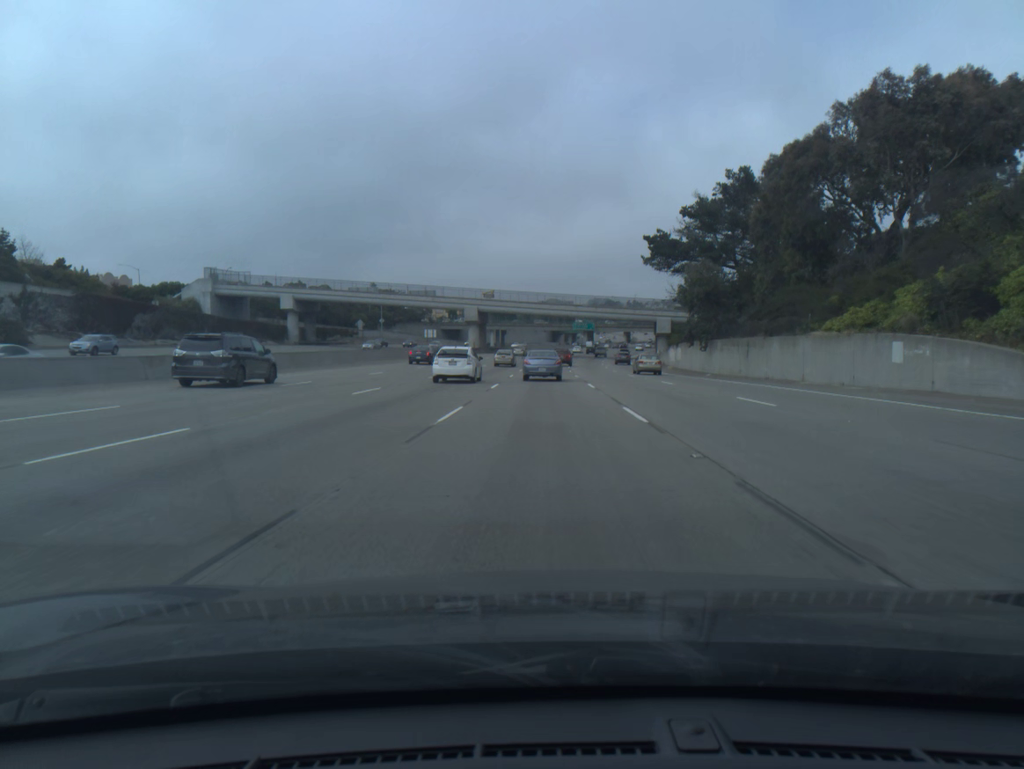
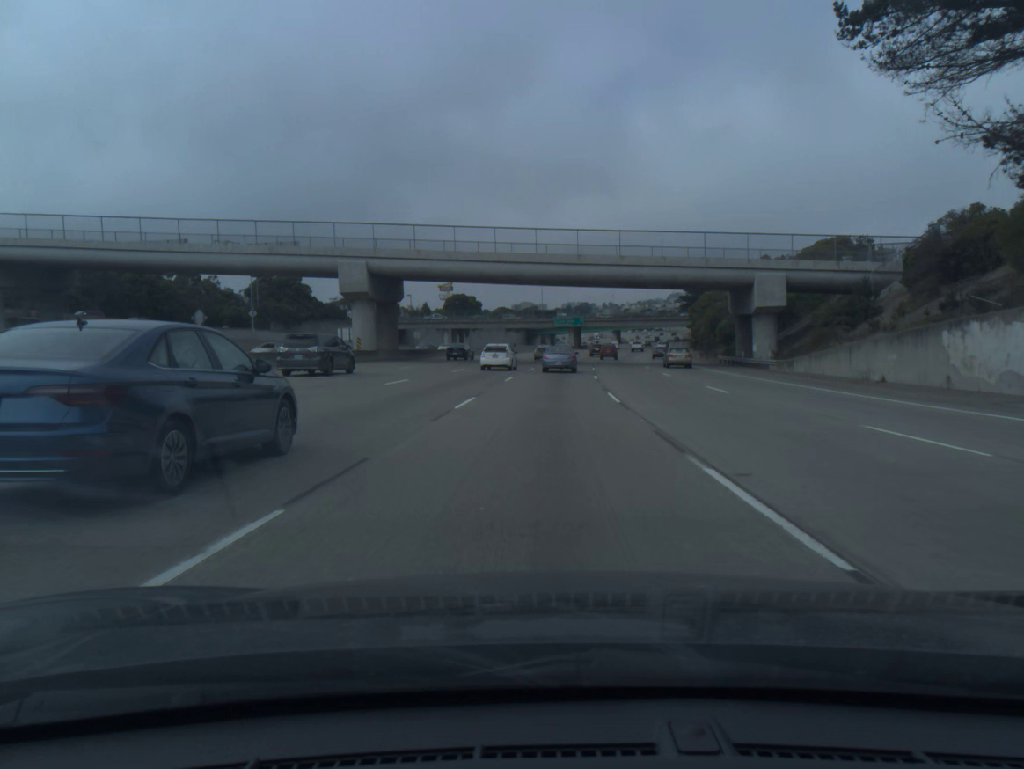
(+0.6, +67.7) m; +2°
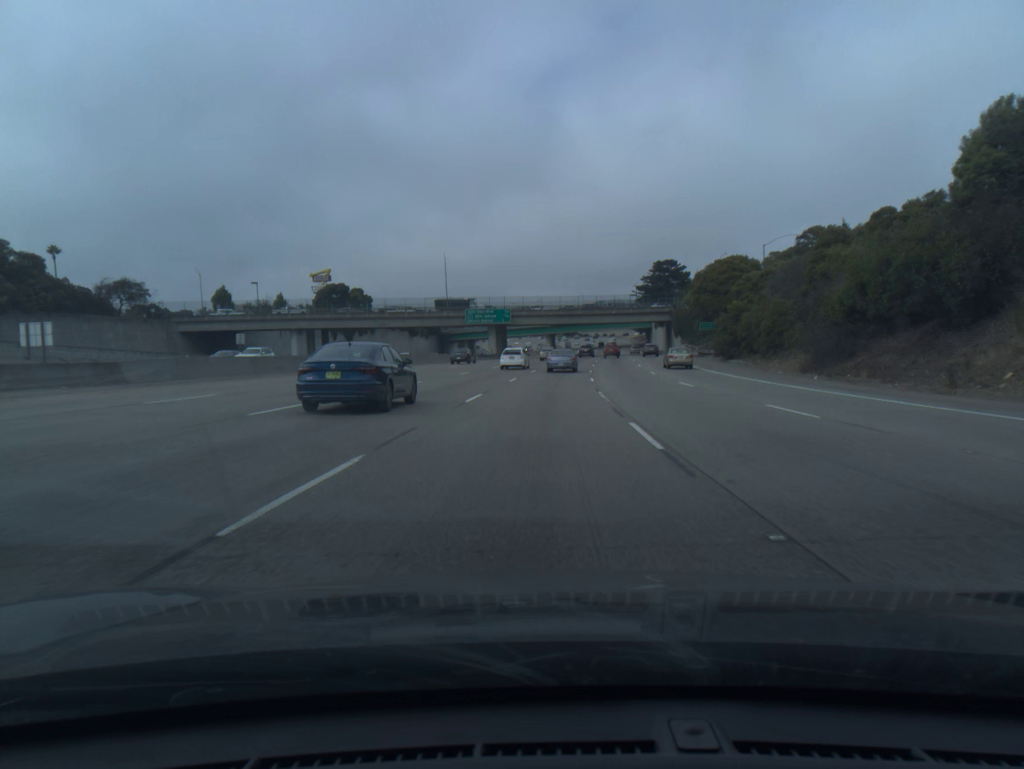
(+3.1, +67.7) m; +5°
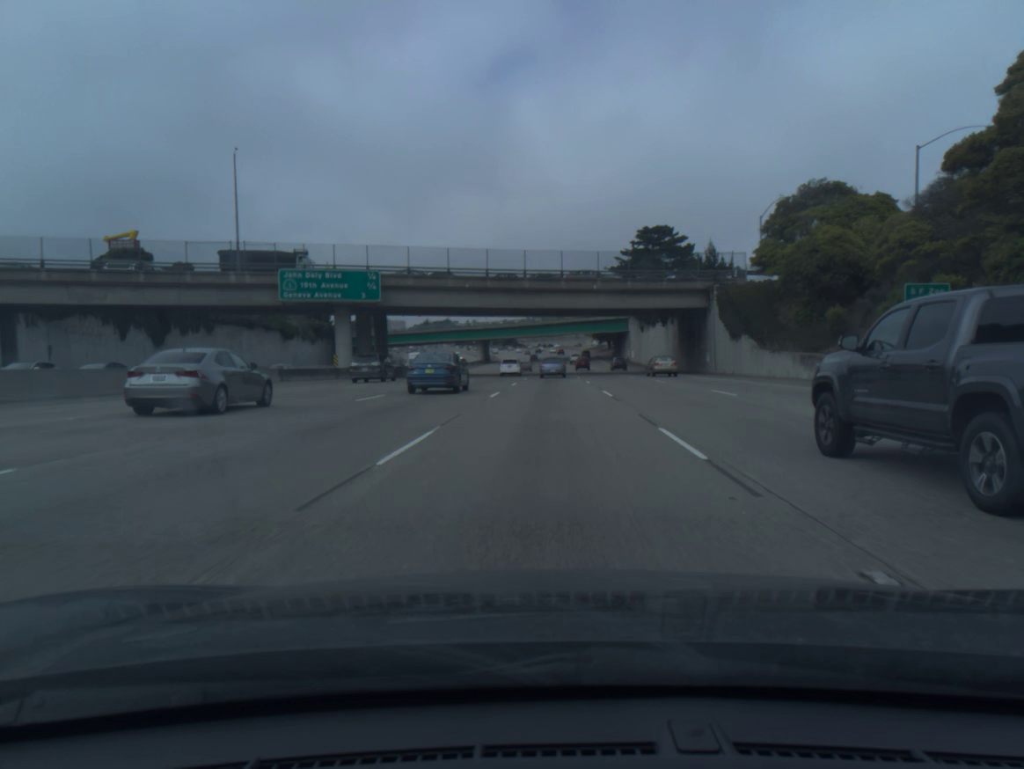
(+2.8, +67.8) m; +4°
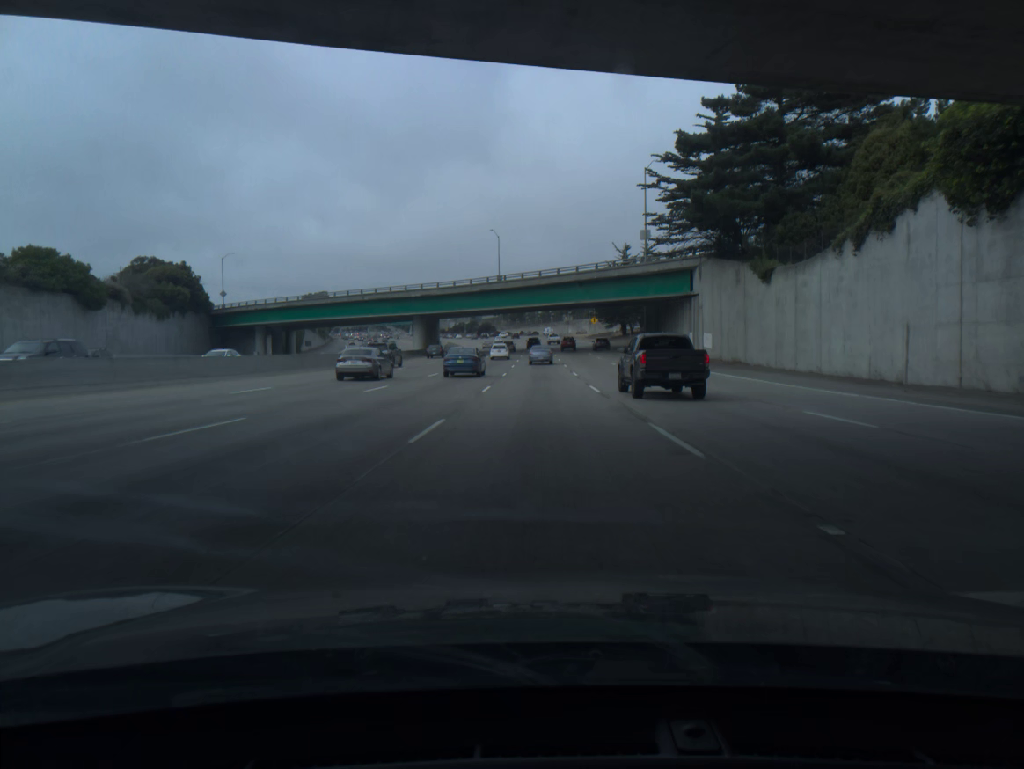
(+1.0, +68.7) m; +1°
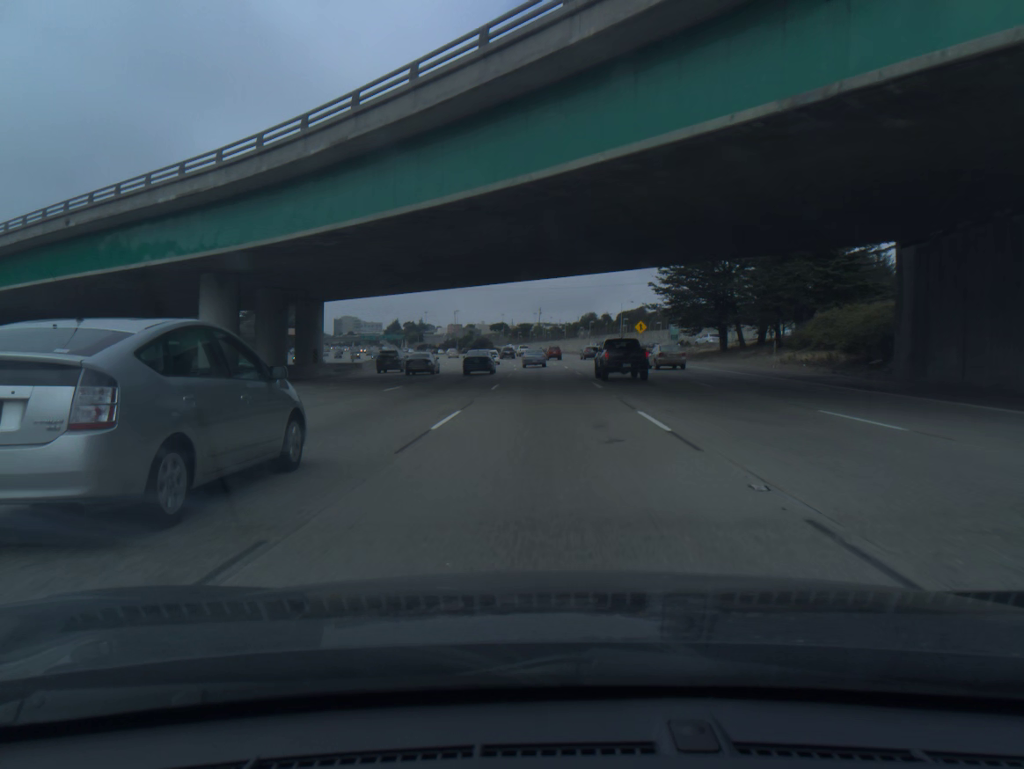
(-0.3, +69.6) m; -1°
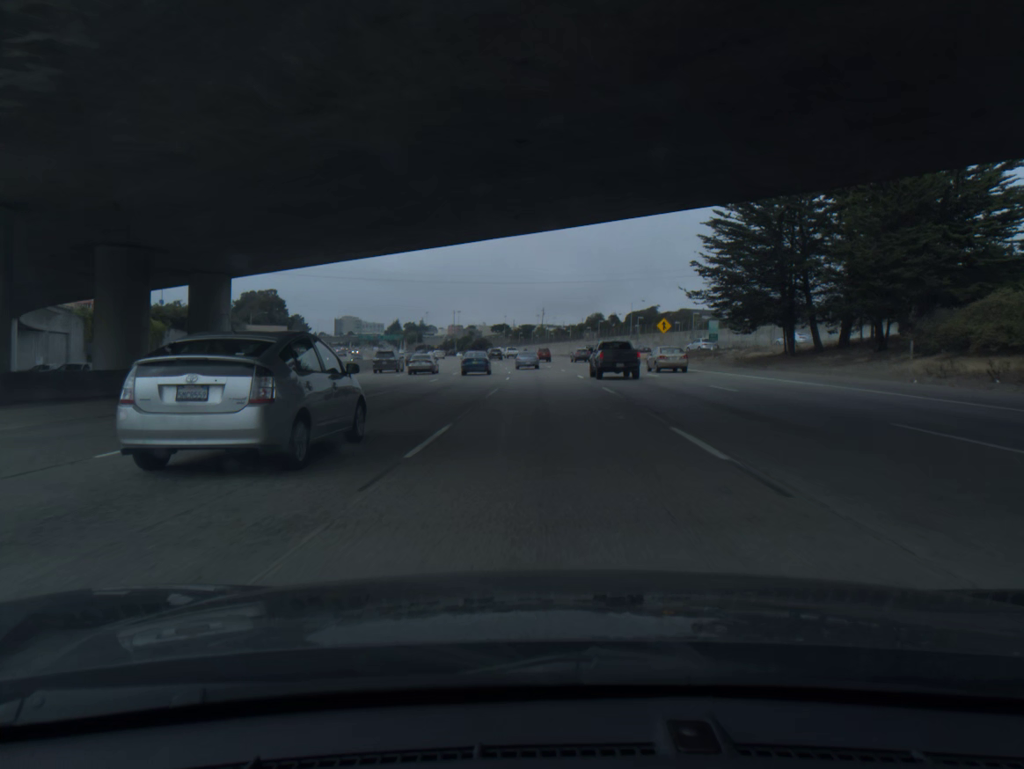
(0.0, +17.4) m; 0°
